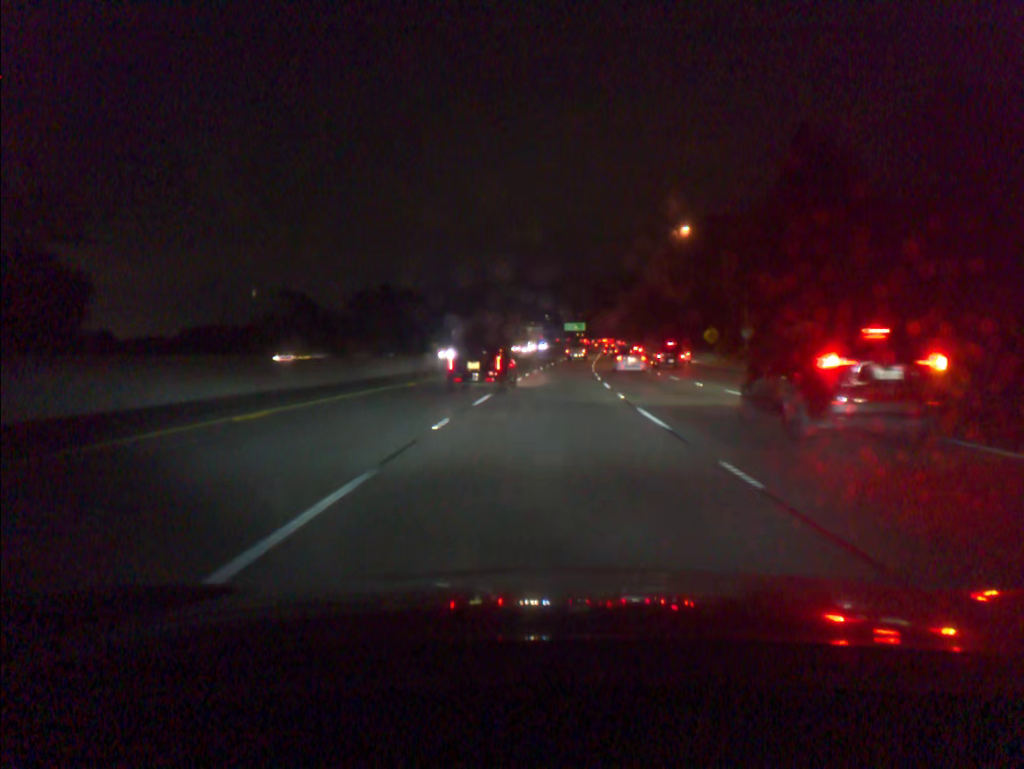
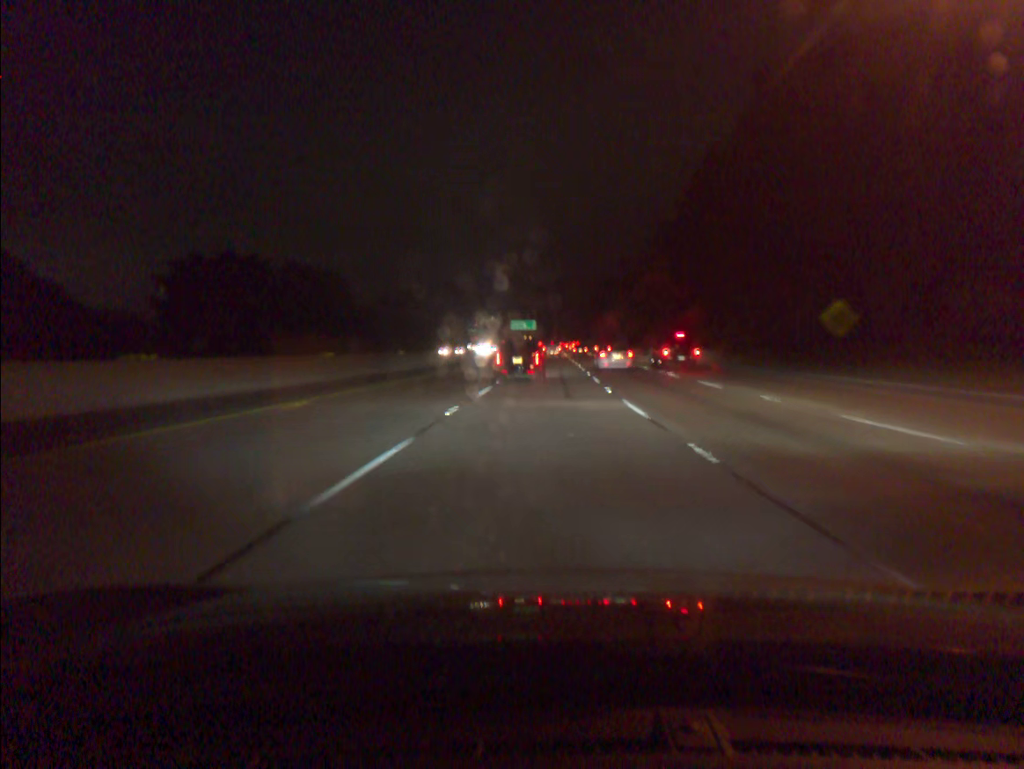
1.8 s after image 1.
(+1.9, +55.5) m; +4°
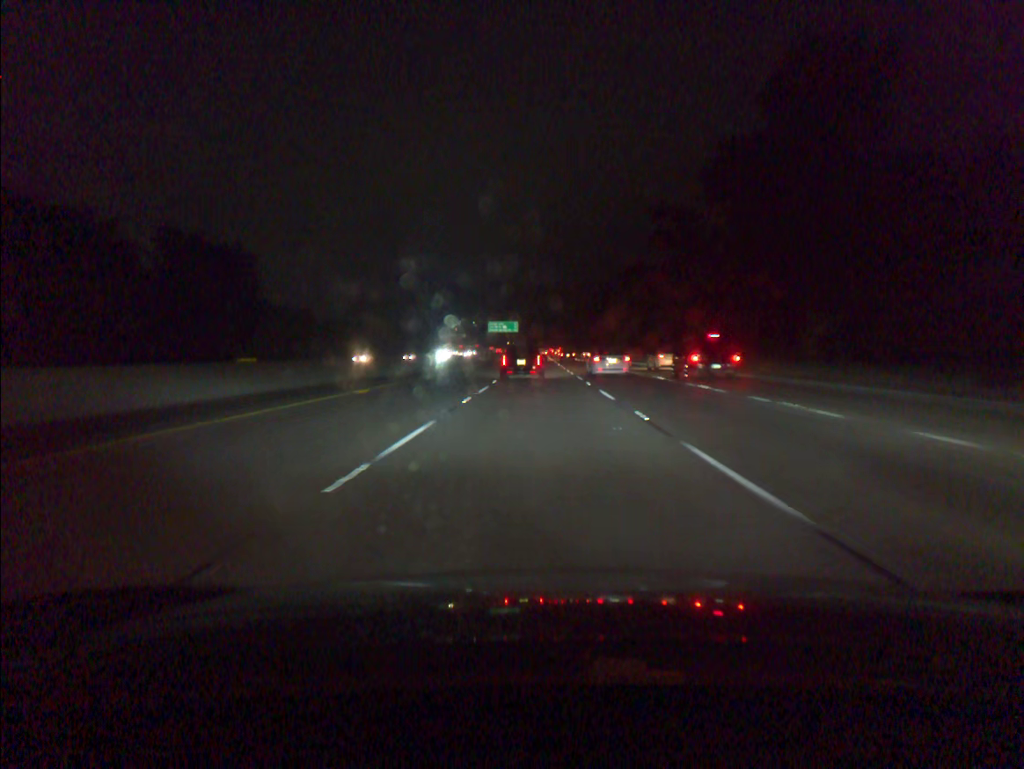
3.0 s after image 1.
(+0.5, +36.9) m; +1°
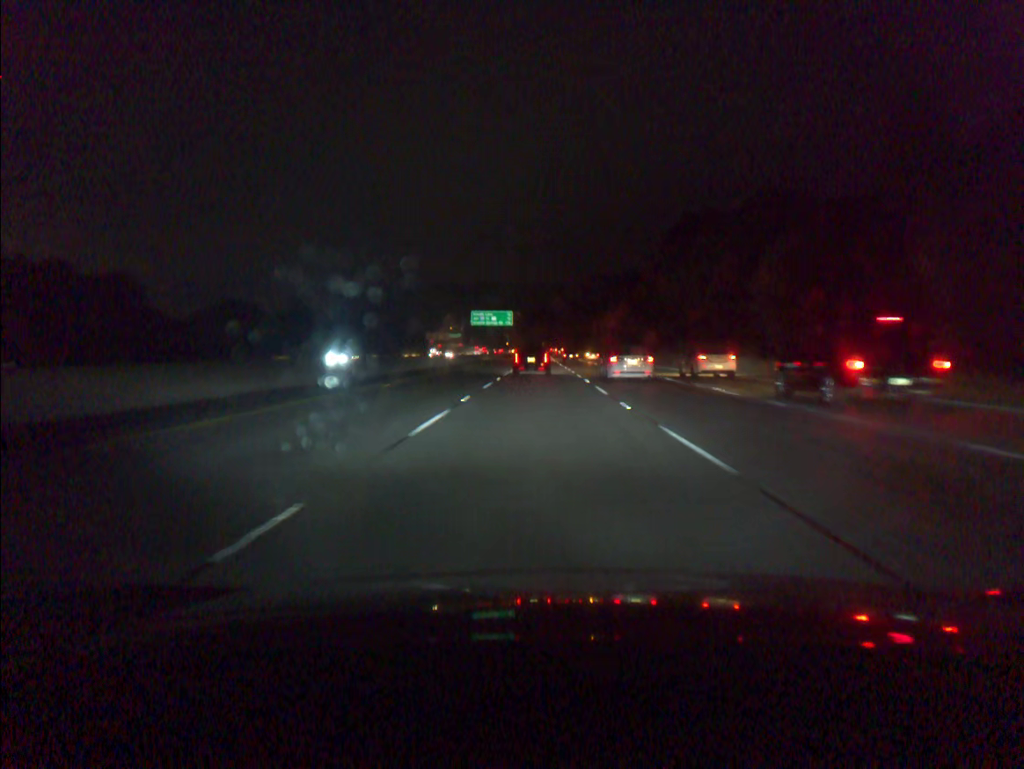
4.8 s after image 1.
(0.0, +55.0) m; 0°
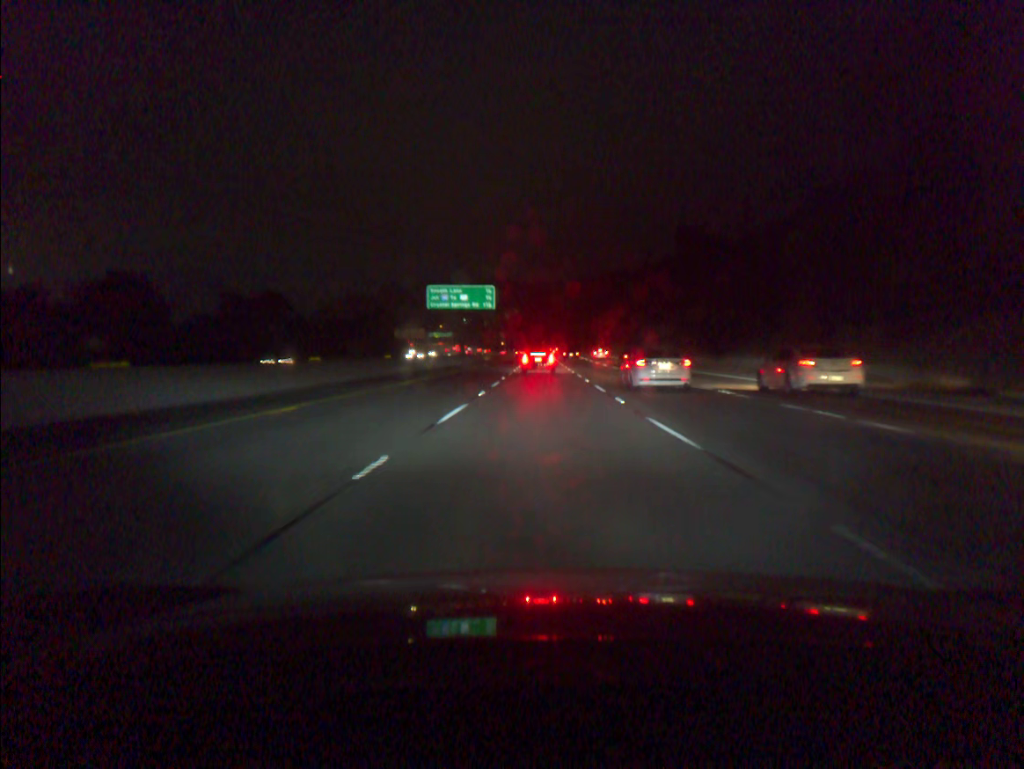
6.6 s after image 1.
(0.0, +54.8) m; 0°
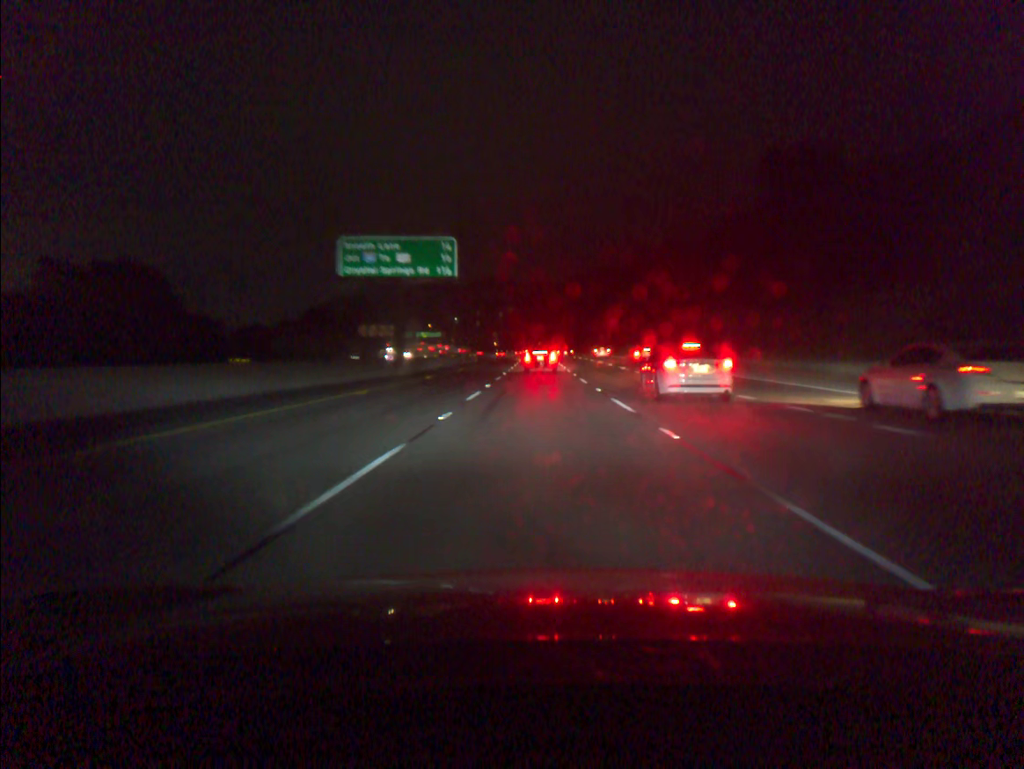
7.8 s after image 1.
(+0.1, +36.4) m; 0°
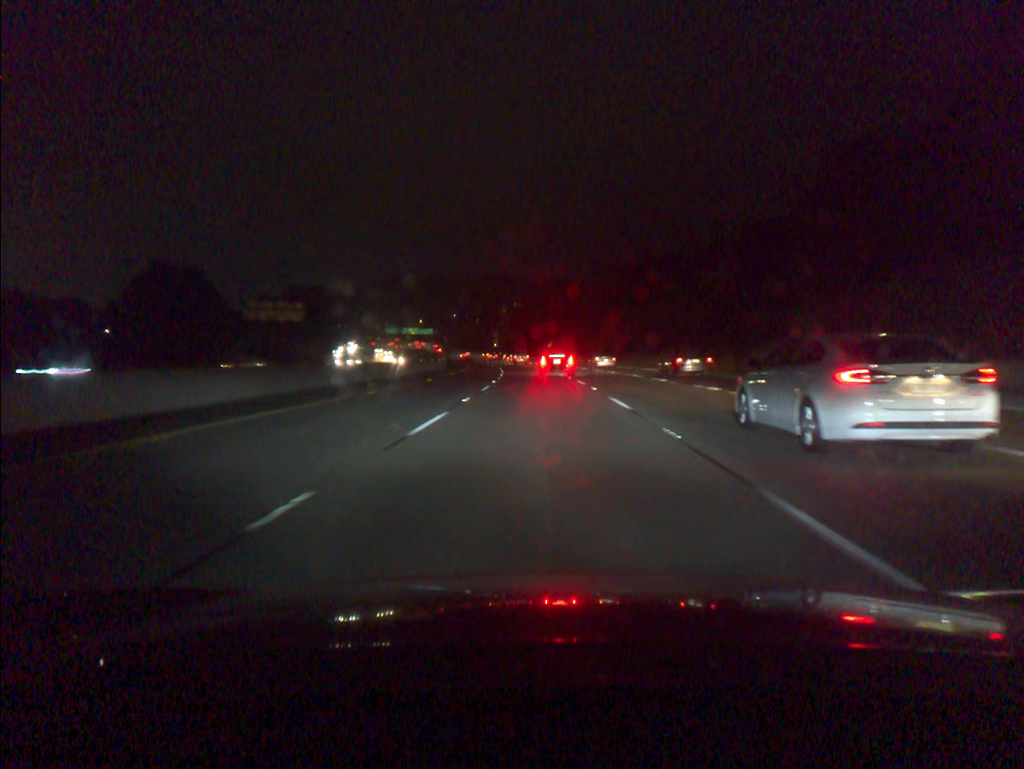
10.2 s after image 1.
(-0.2, +70.9) m; -1°
